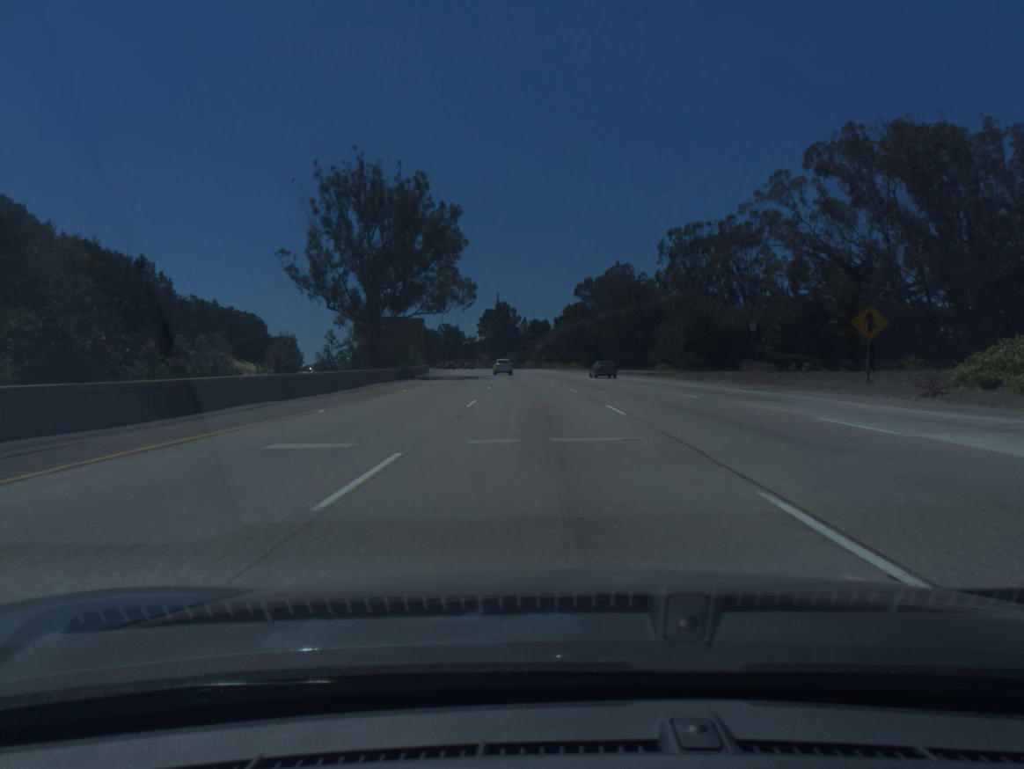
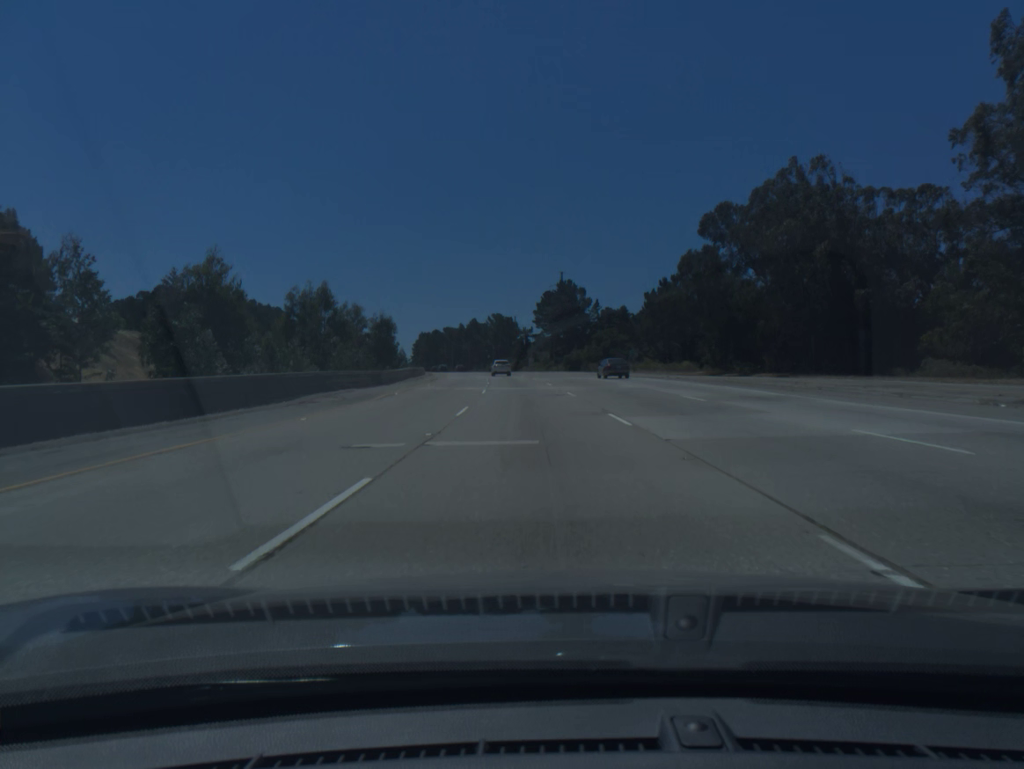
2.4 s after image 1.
(-3.1, +74.5) m; -5°
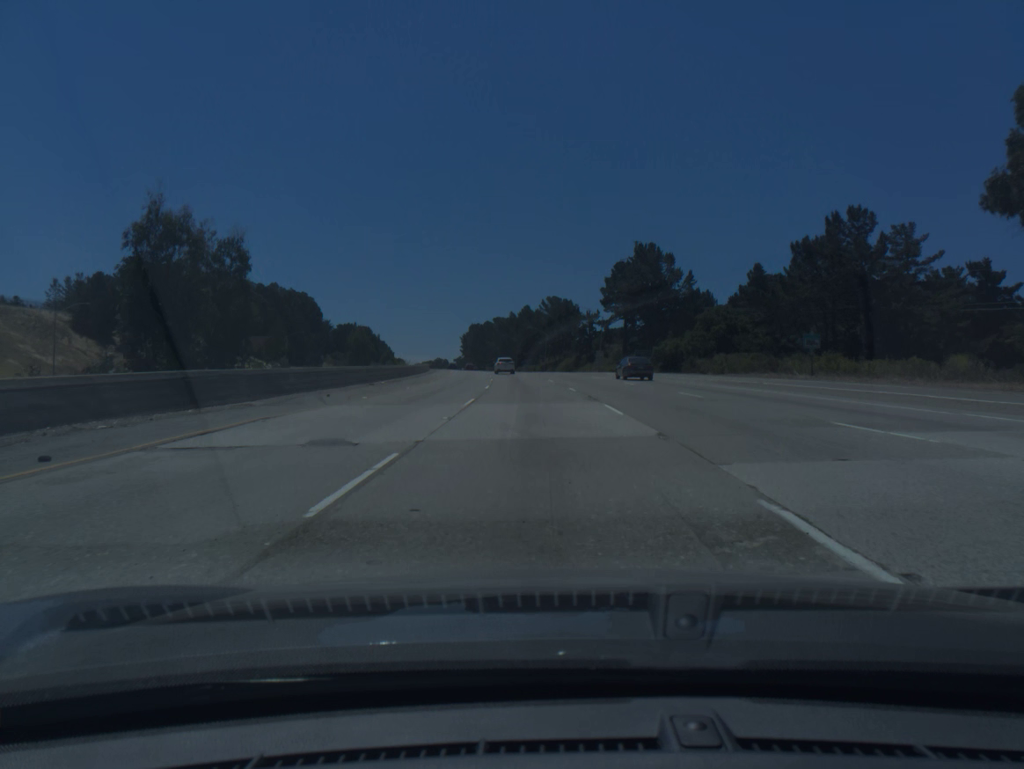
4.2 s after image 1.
(-1.9, +56.7) m; -4°
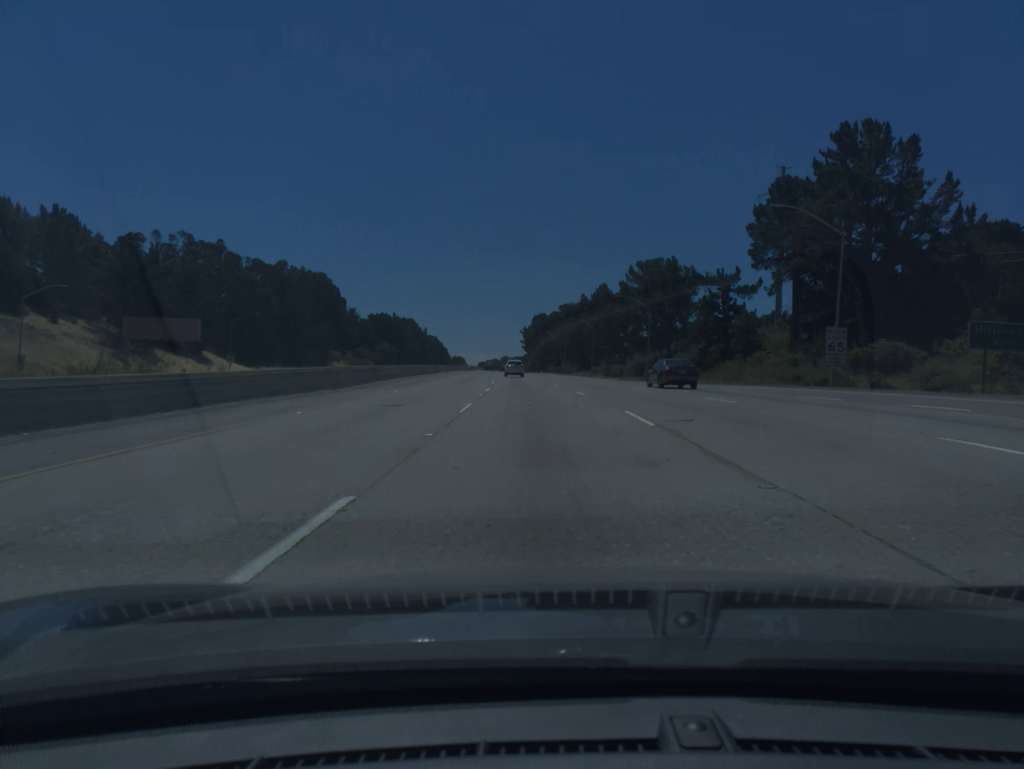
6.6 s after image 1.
(-3.5, +76.1) m; -5°
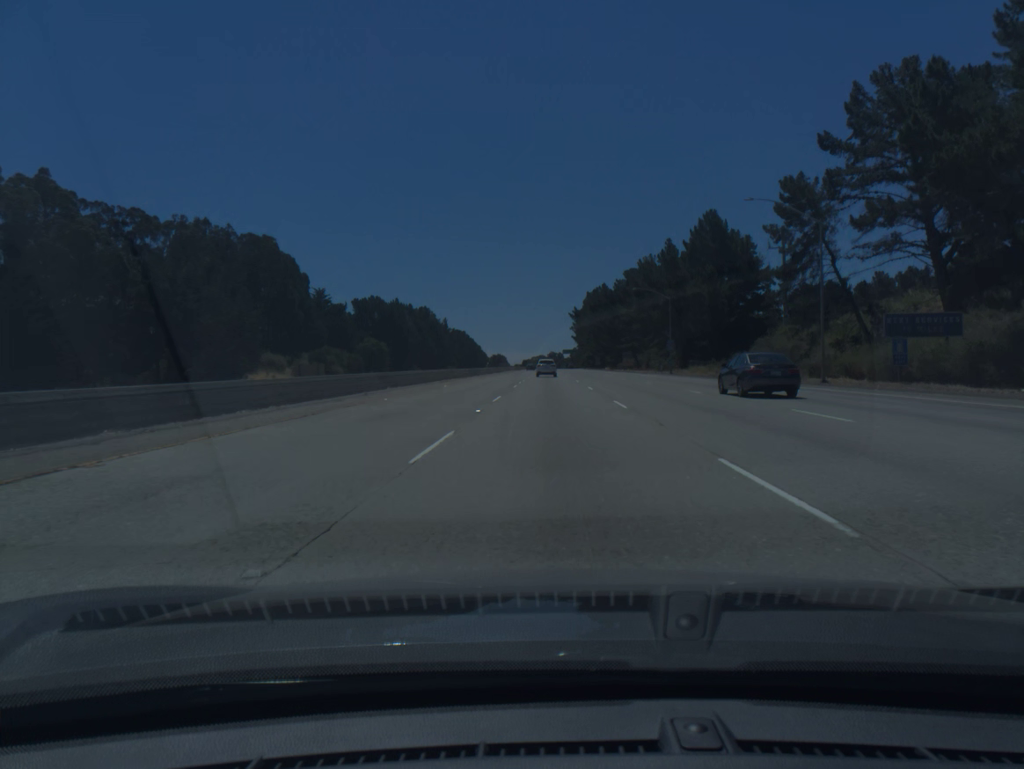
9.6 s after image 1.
(-3.8, +95.4) m; -3°
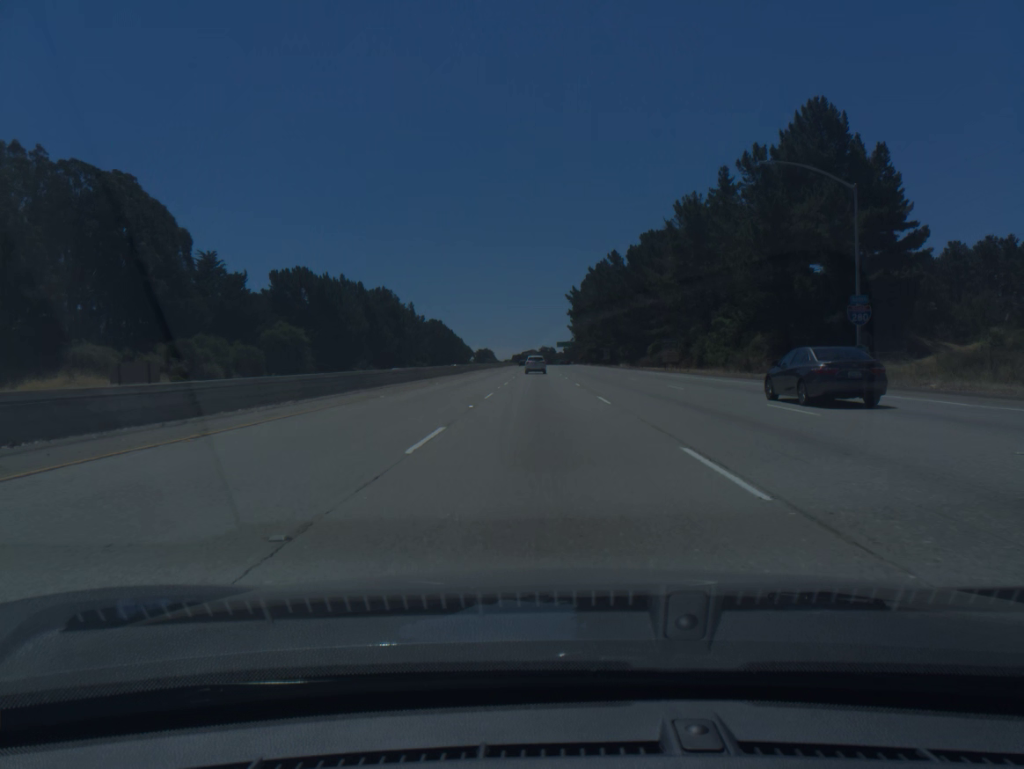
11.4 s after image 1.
(+0.4, +57.3) m; +1°
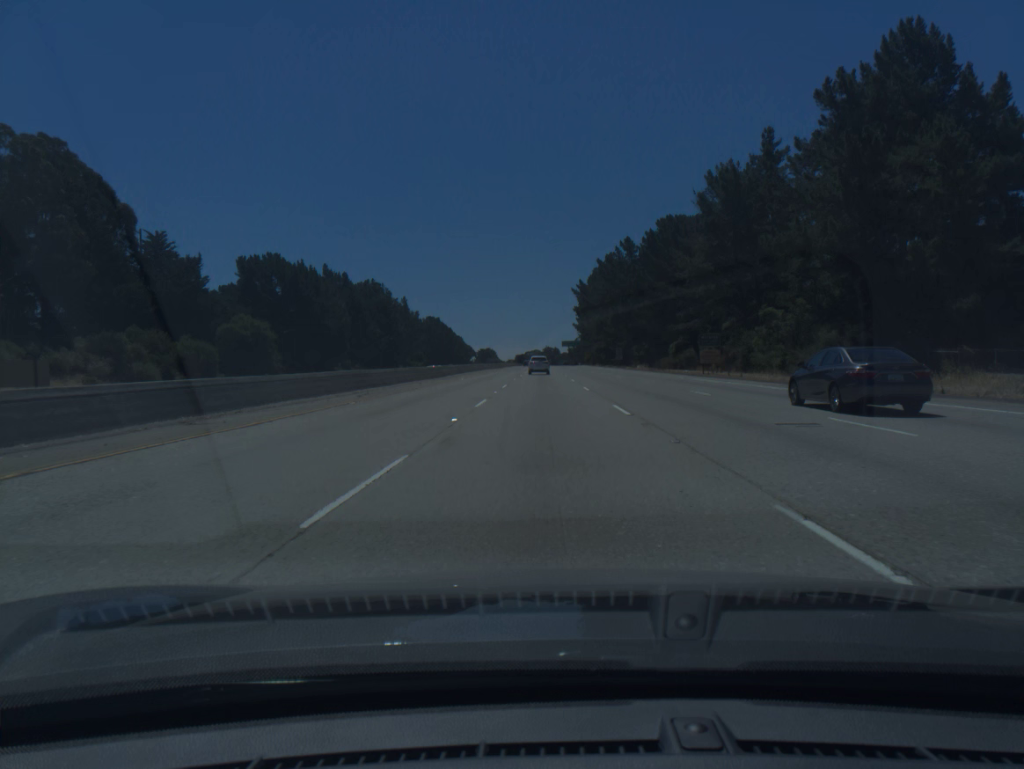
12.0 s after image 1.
(-0.1, +19.0) m; 0°
